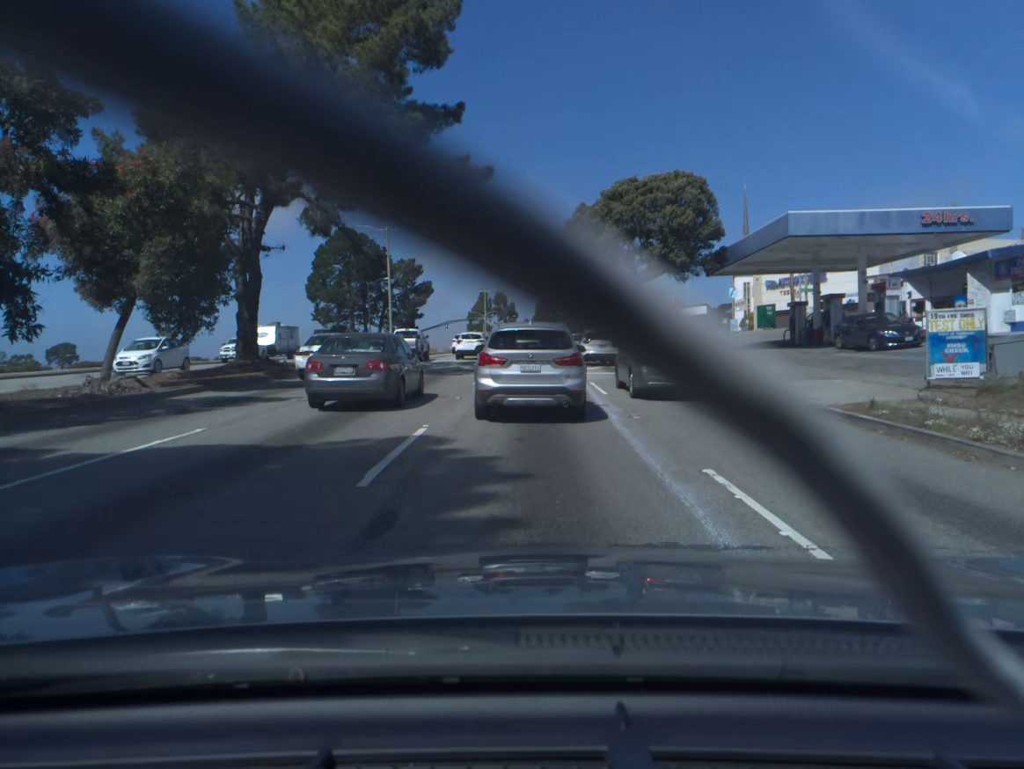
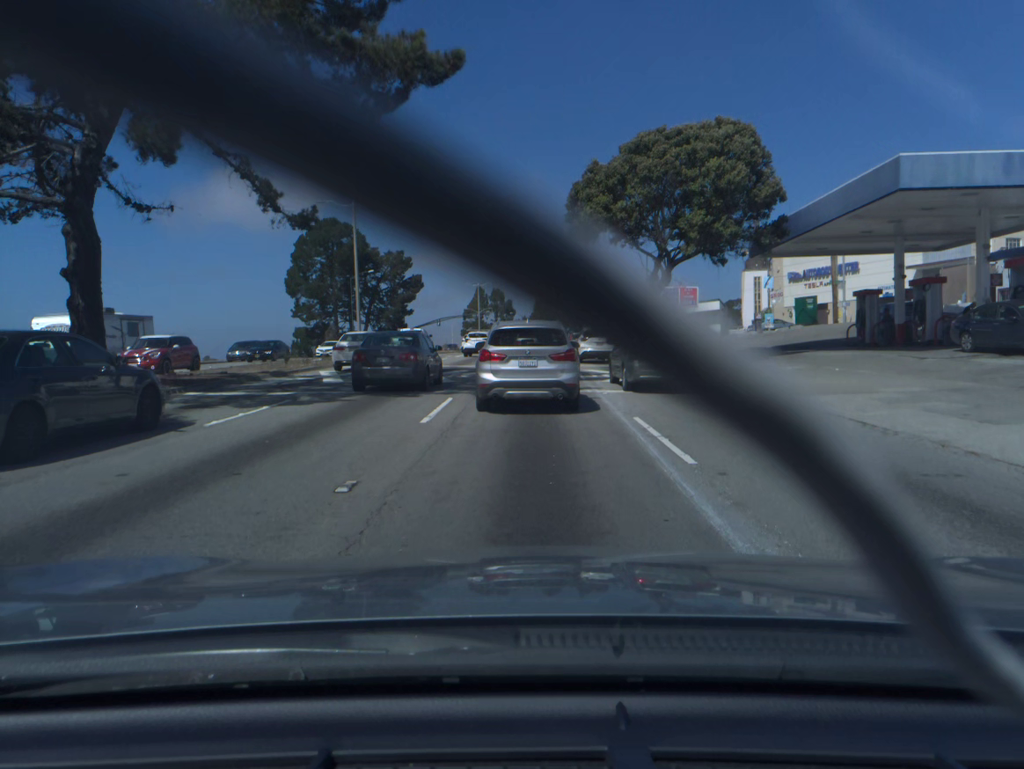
(0.0, +10.1) m; 0°
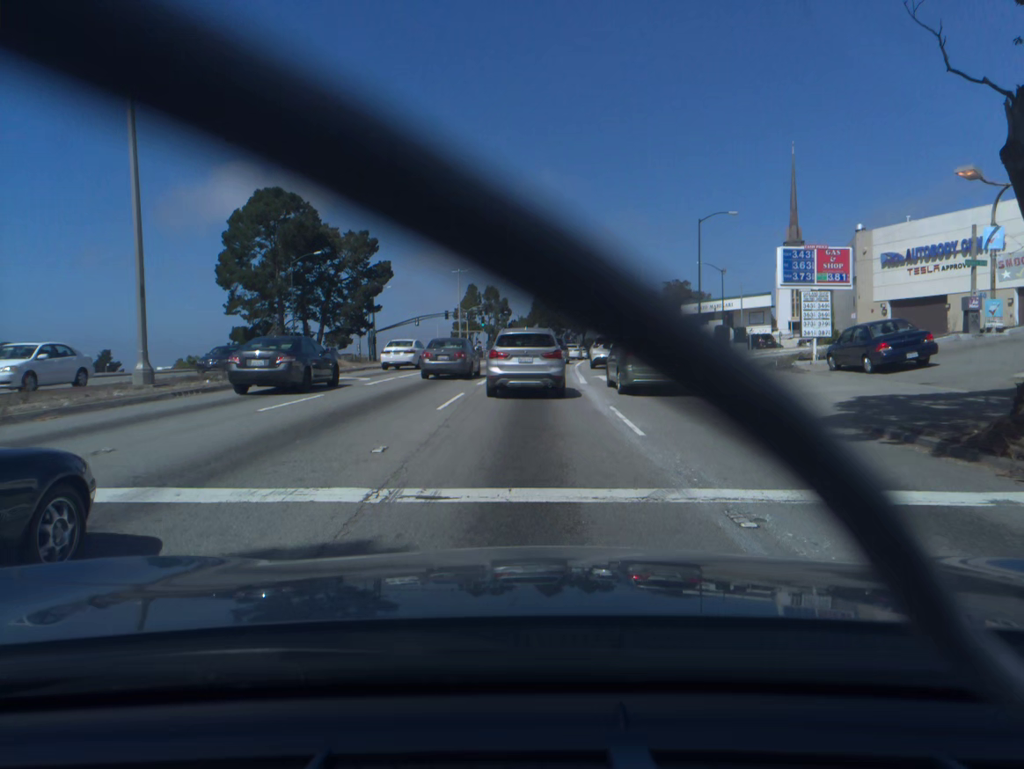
(0.0, +26.5) m; 0°
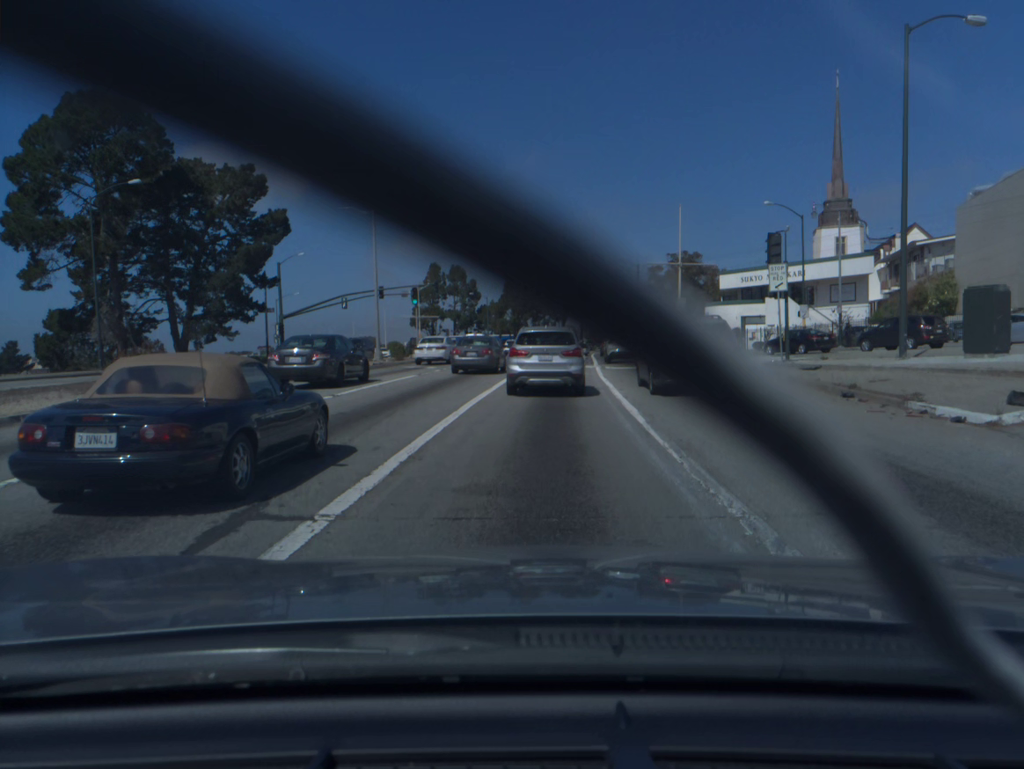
(+0.3, +33.1) m; +2°
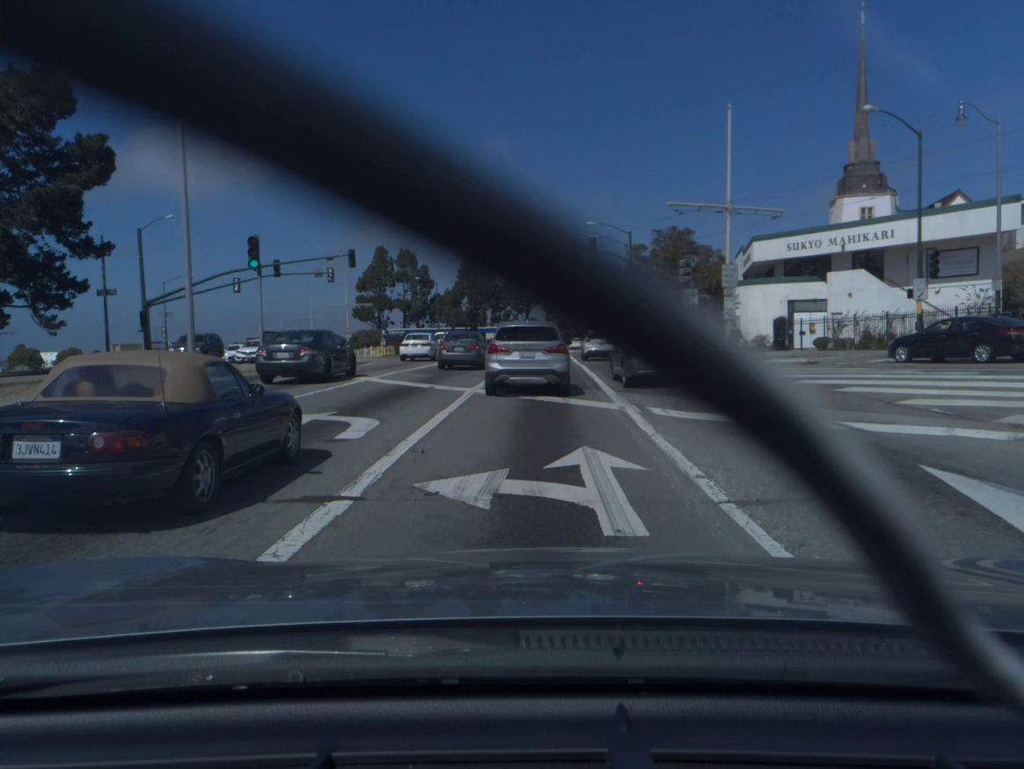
(+0.4, +21.6) m; +2°
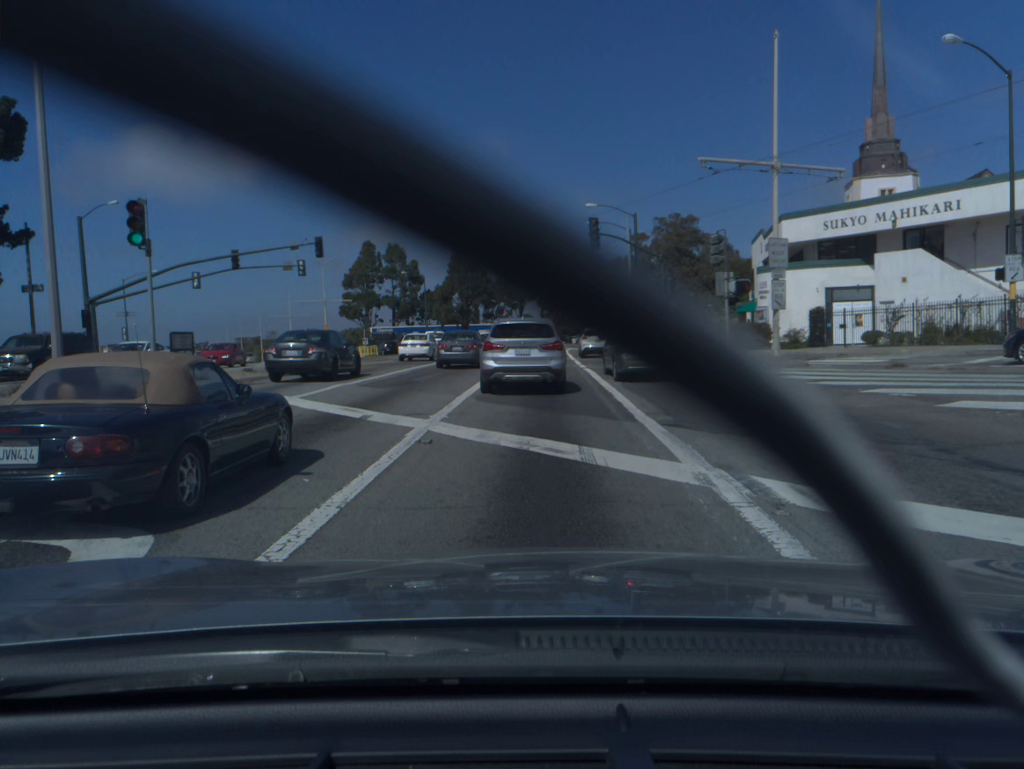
(0.0, +7.1) m; +1°
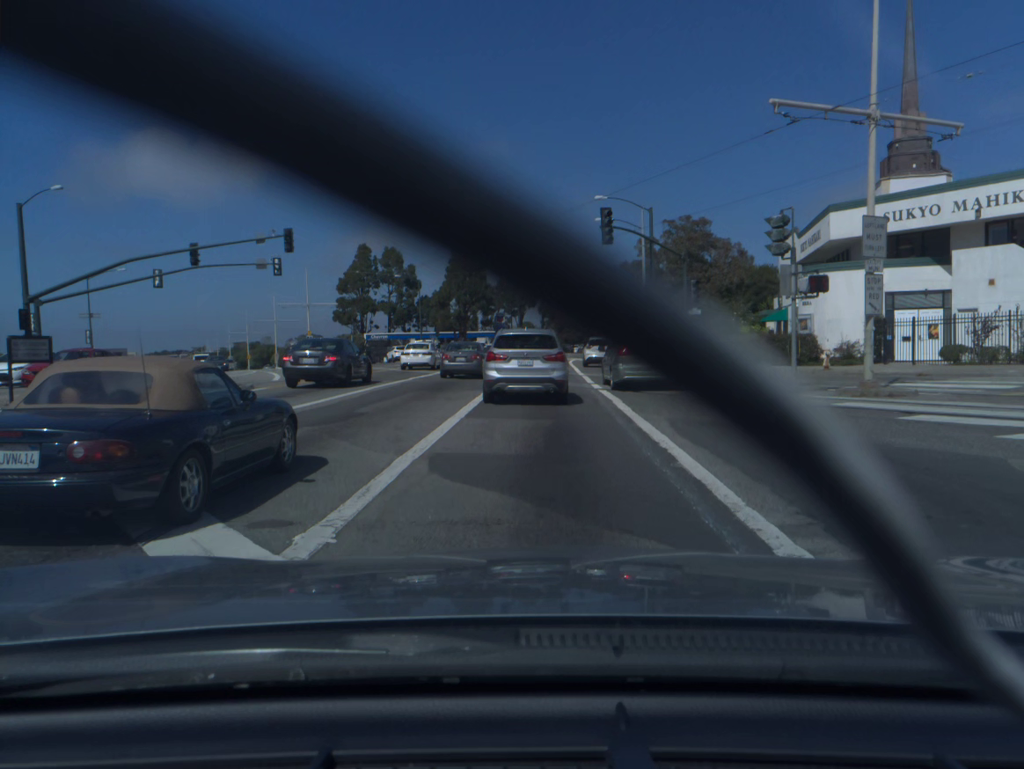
(0.0, +7.0) m; 0°
